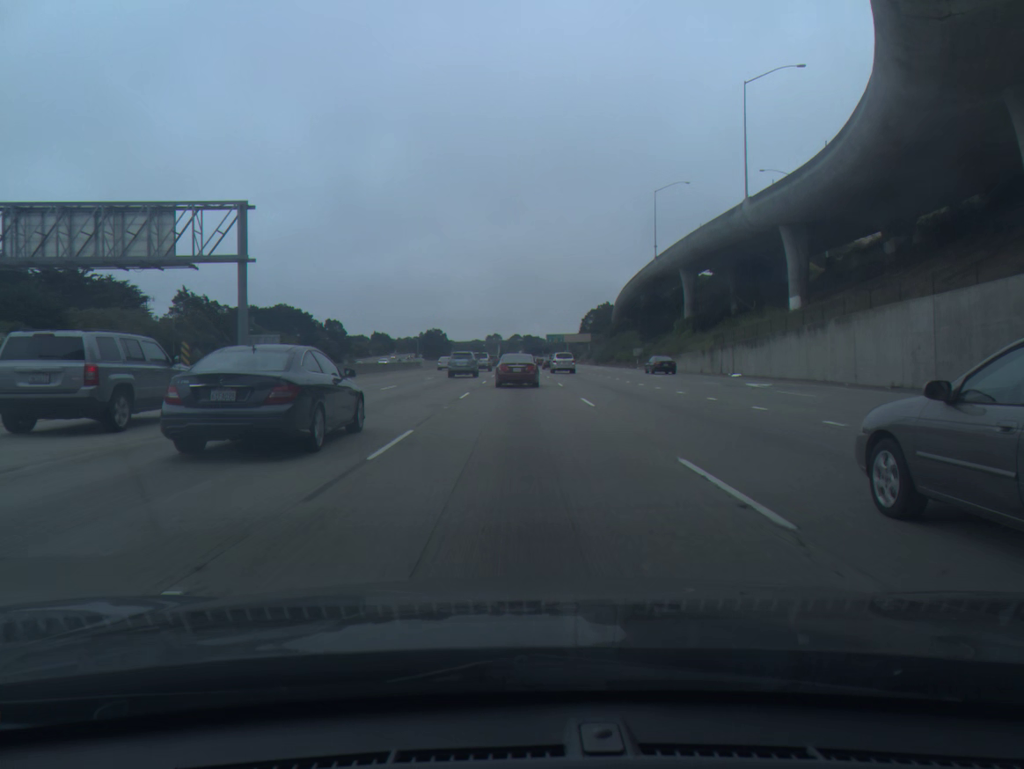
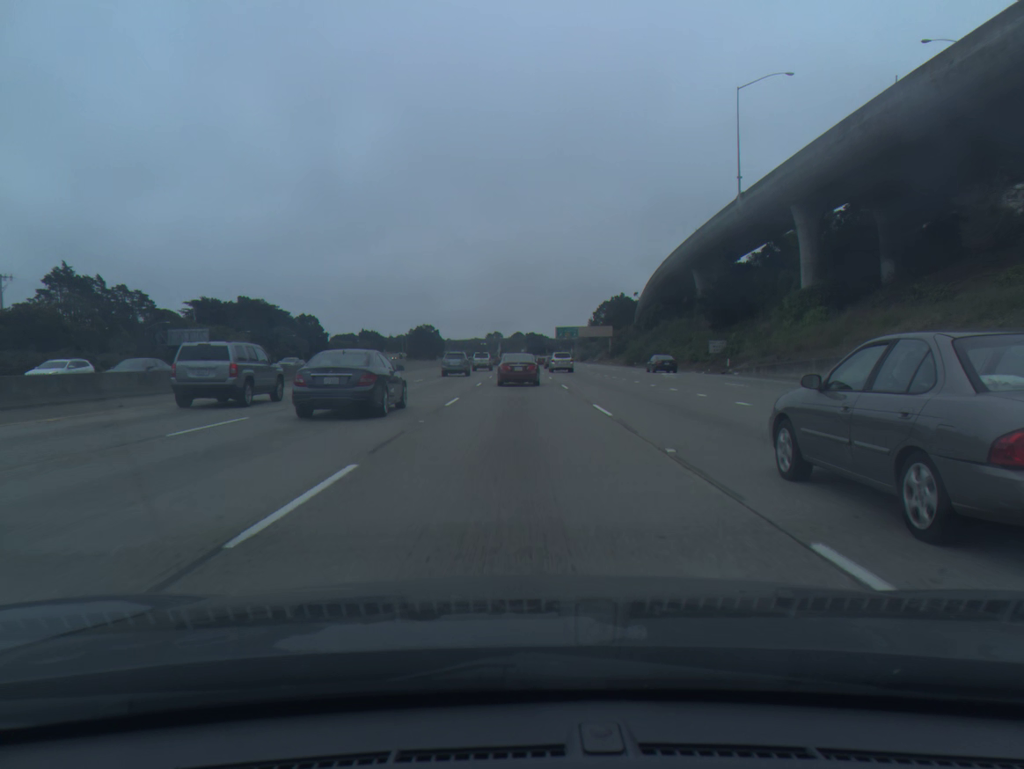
(0.0, +48.1) m; 0°
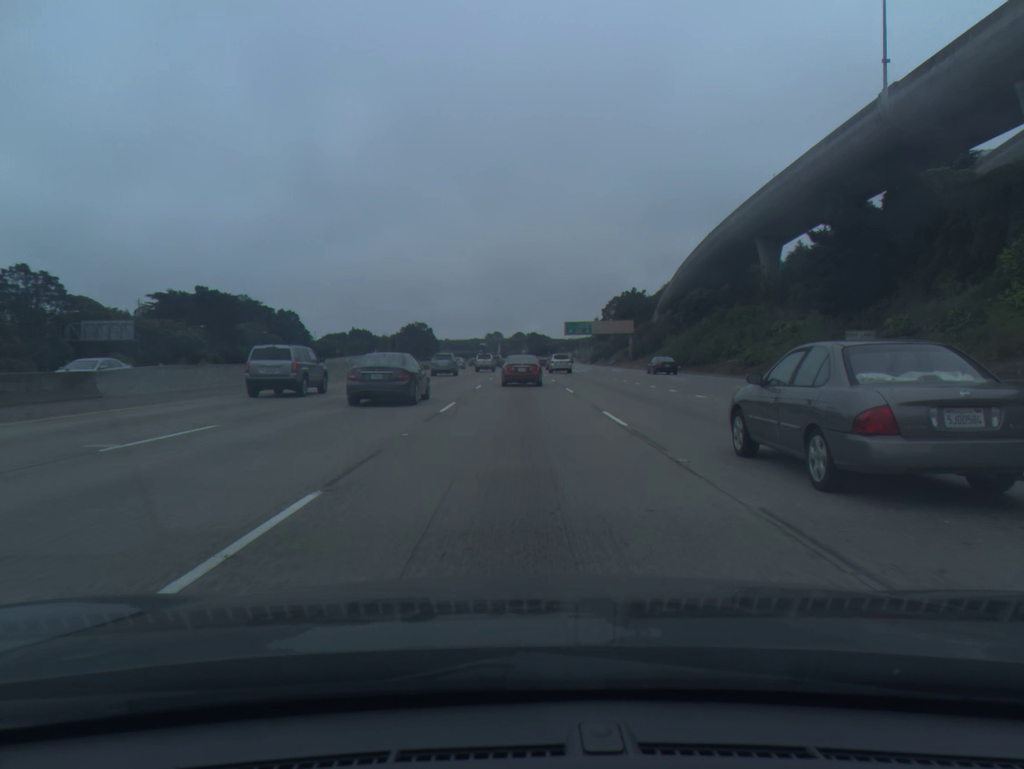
(0.0, +31.1) m; 0°
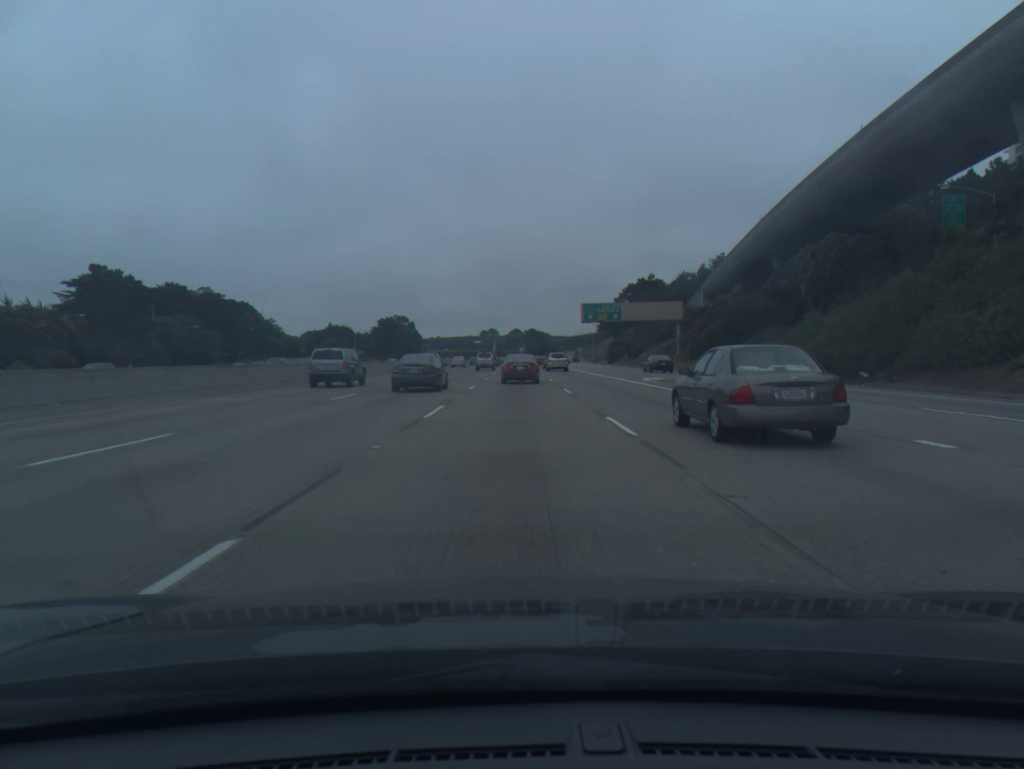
(+0.2, +45.7) m; 0°
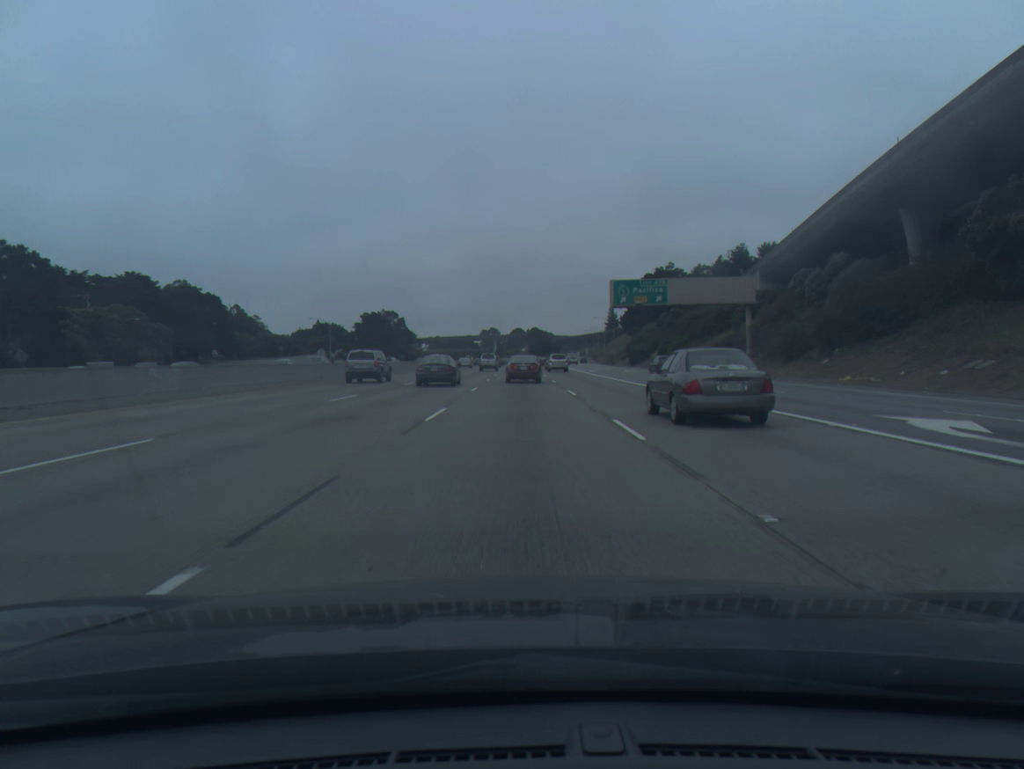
(-0.1, +30.0) m; 0°
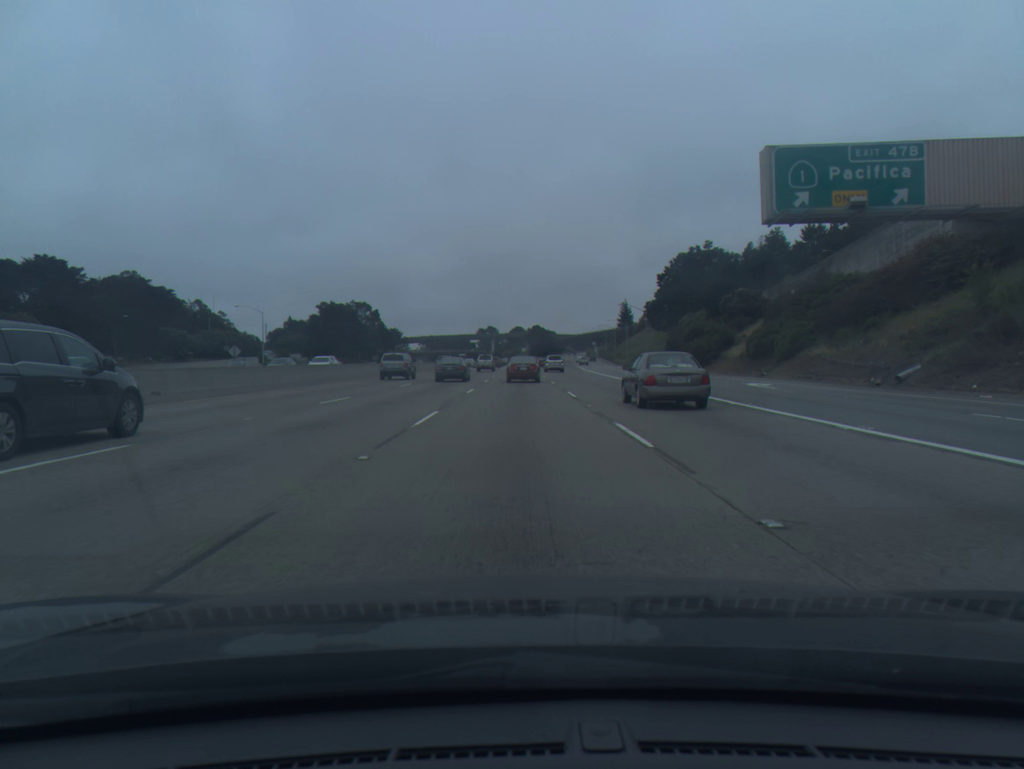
(+0.1, +44.7) m; 0°
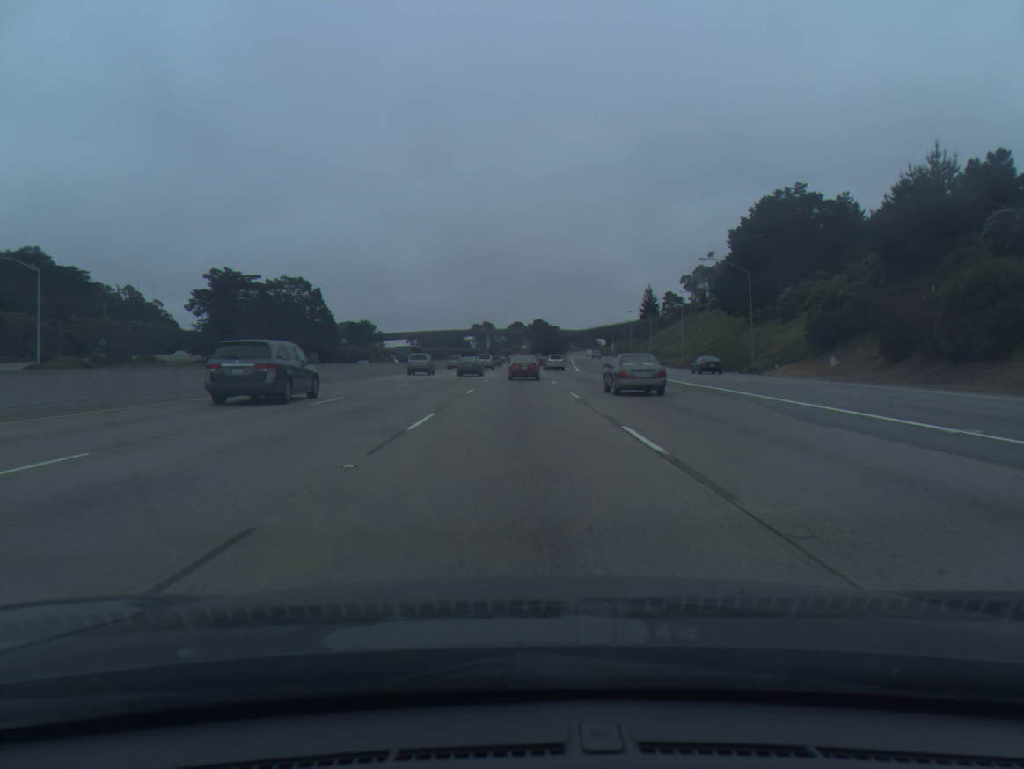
(-0.1, +59.5) m; 0°
